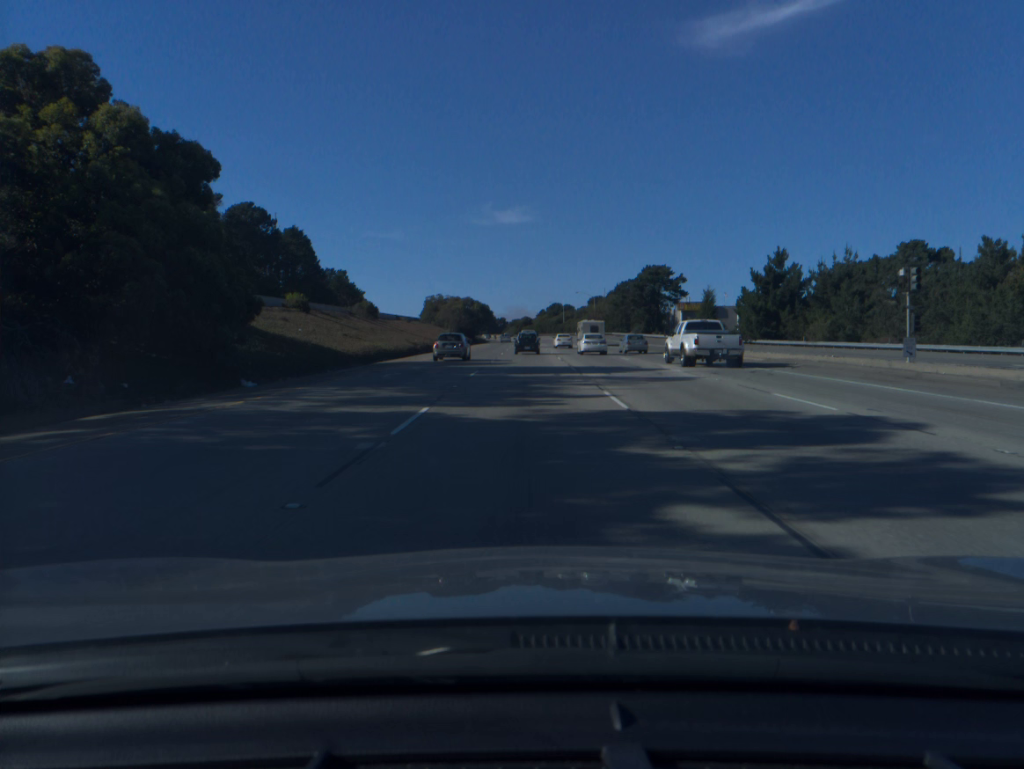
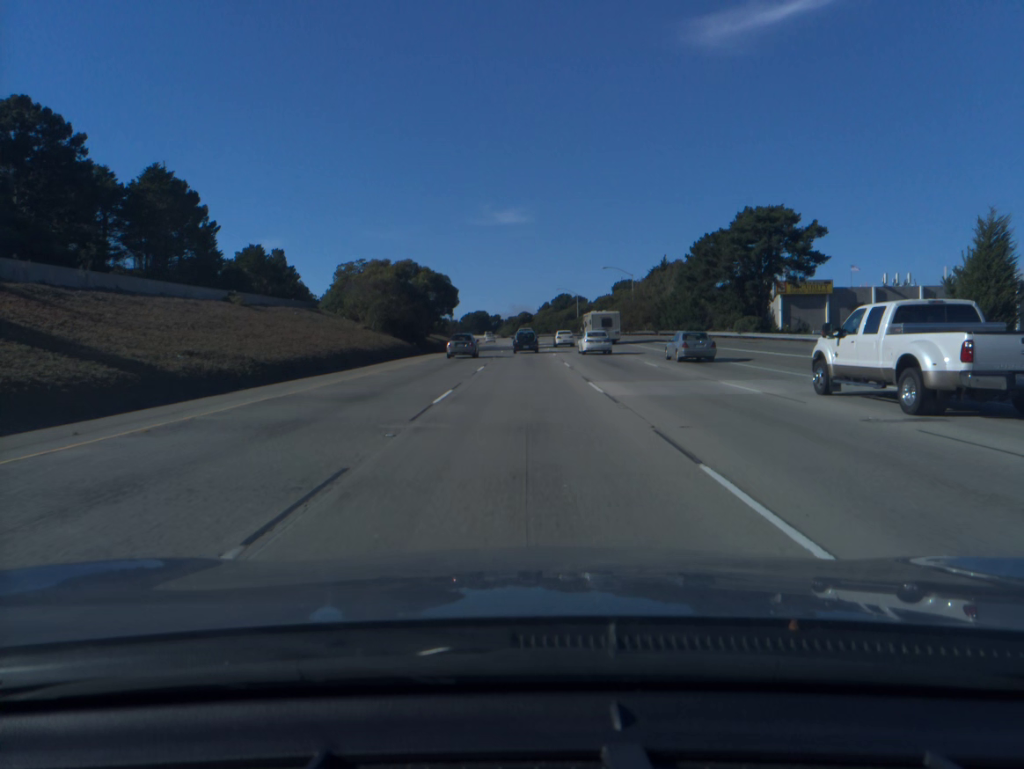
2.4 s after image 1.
(0.0, +68.2) m; 0°
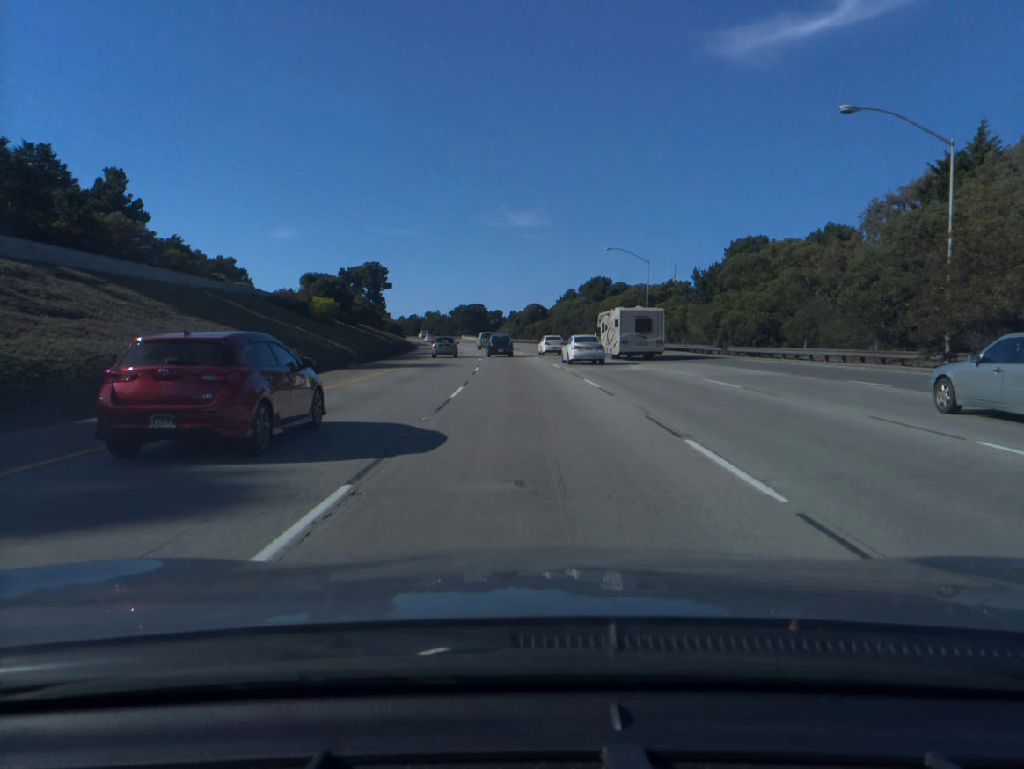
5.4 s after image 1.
(-0.4, +85.6) m; -1°
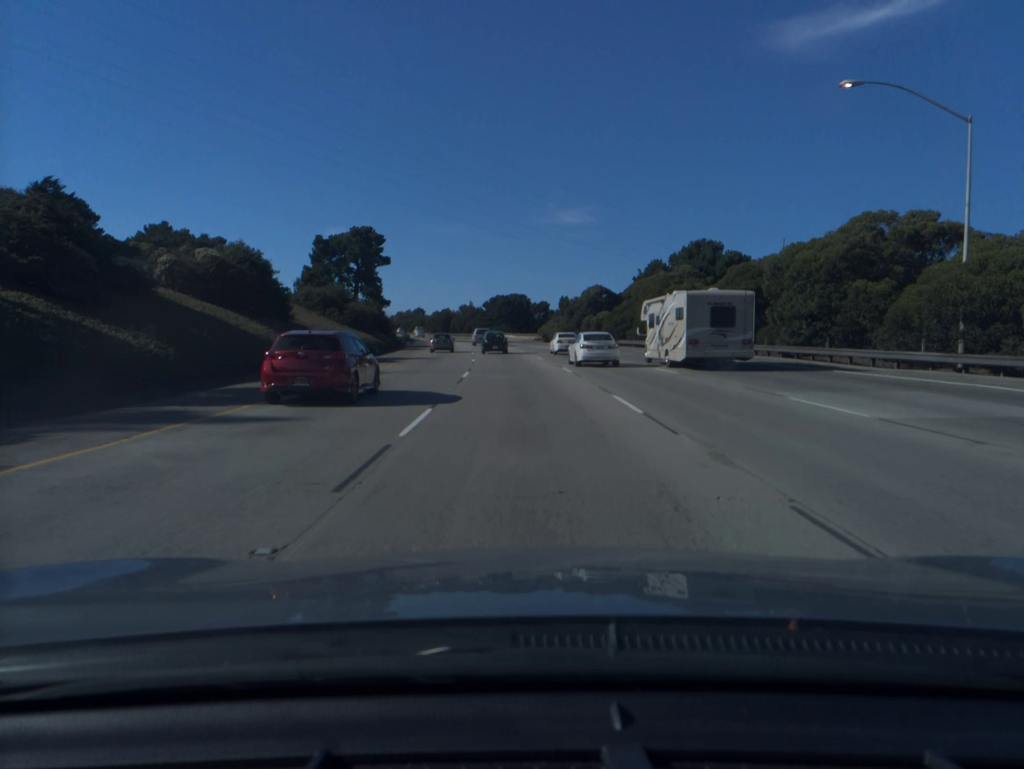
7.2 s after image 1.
(-1.3, +51.4) m; -3°
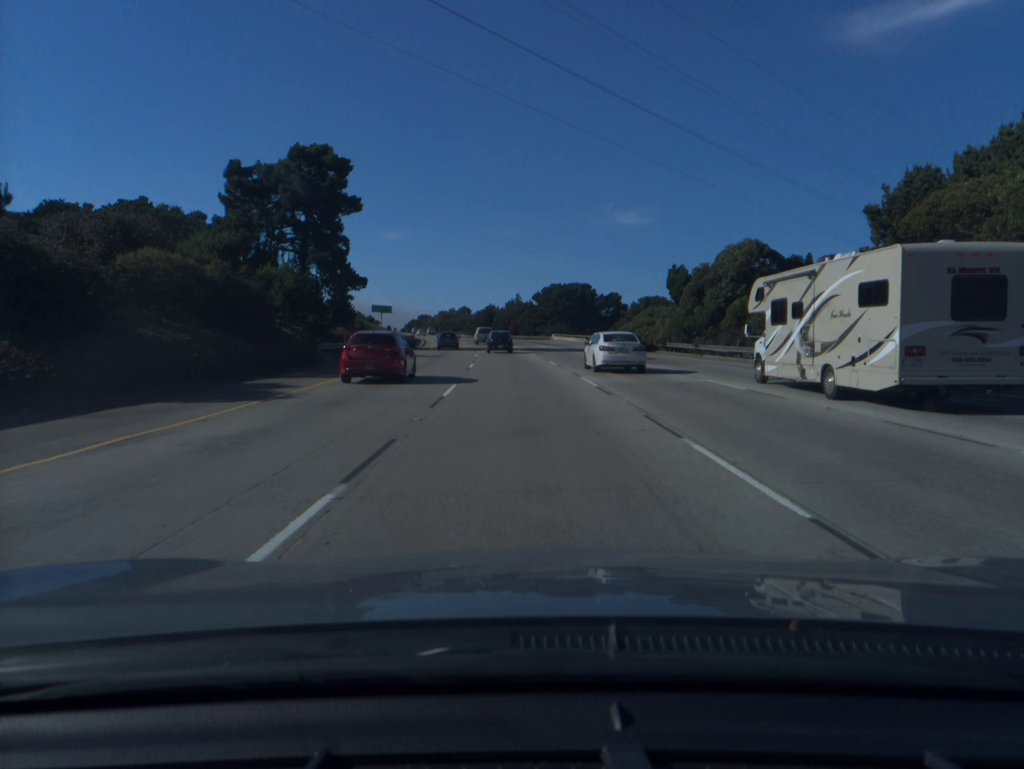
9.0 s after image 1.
(-1.8, +51.3) m; -4°
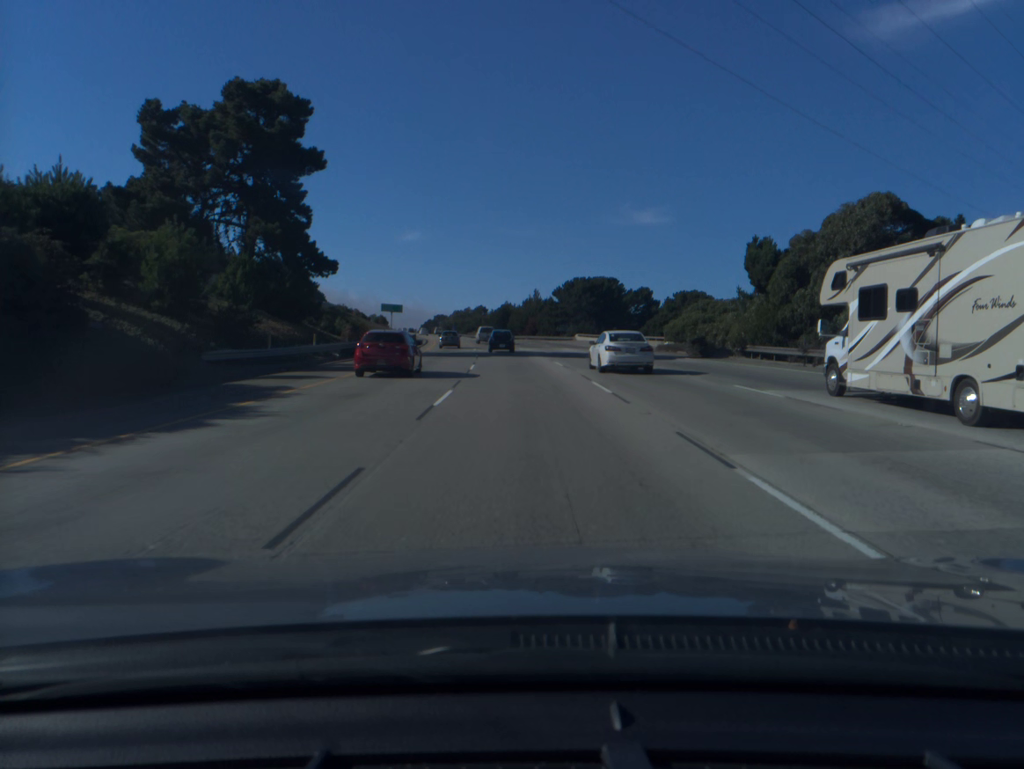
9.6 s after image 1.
(-0.2, +17.0) m; -1°
